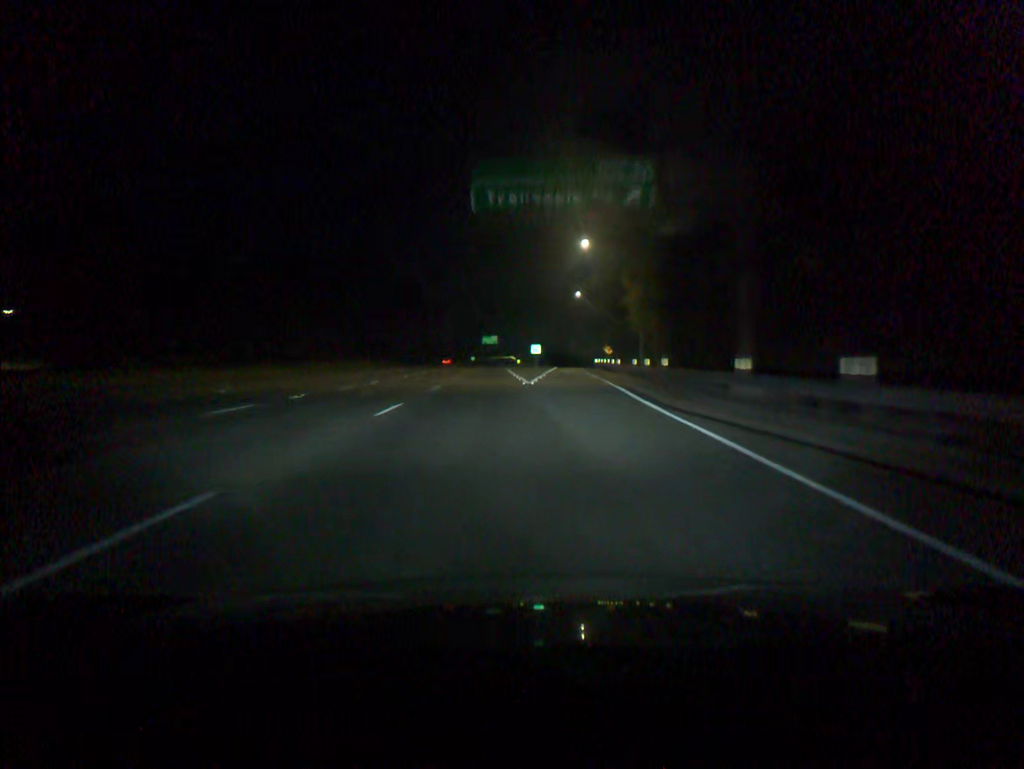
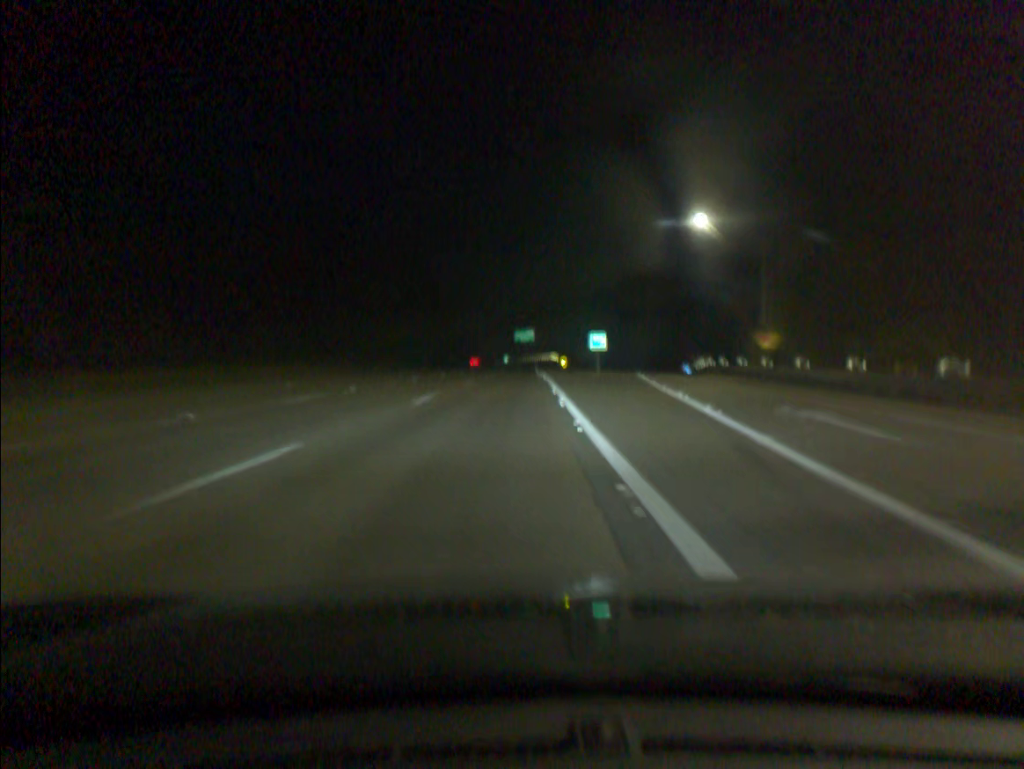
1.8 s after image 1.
(-1.0, +54.5) m; -3°
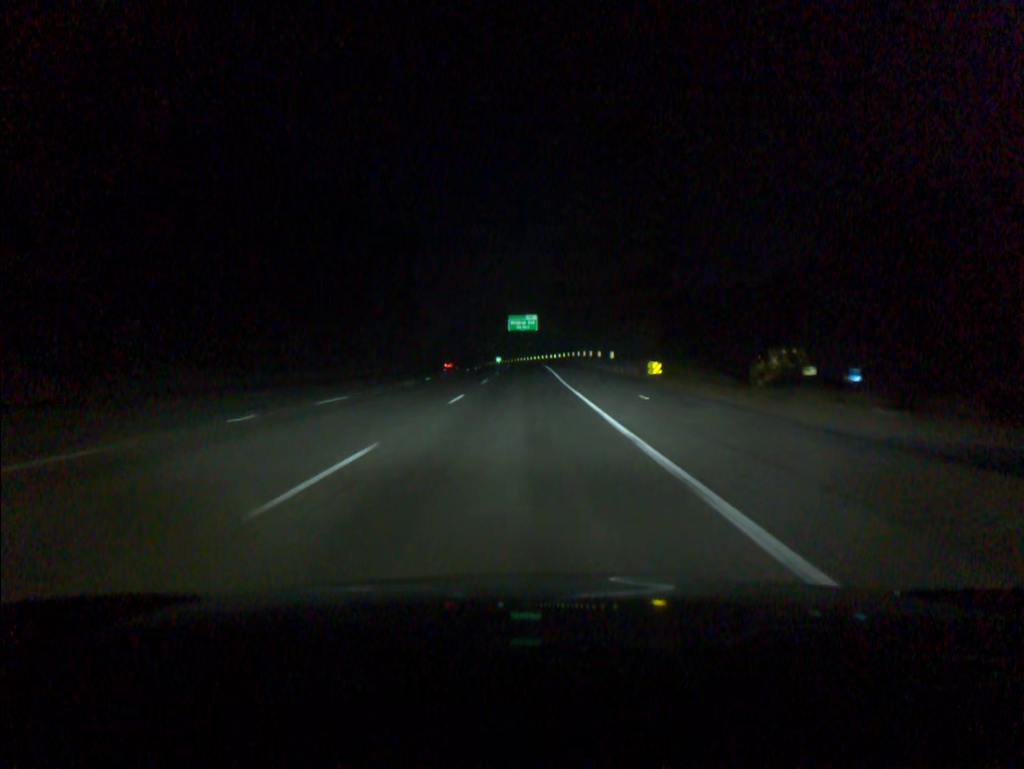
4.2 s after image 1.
(+0.1, +73.0) m; 0°
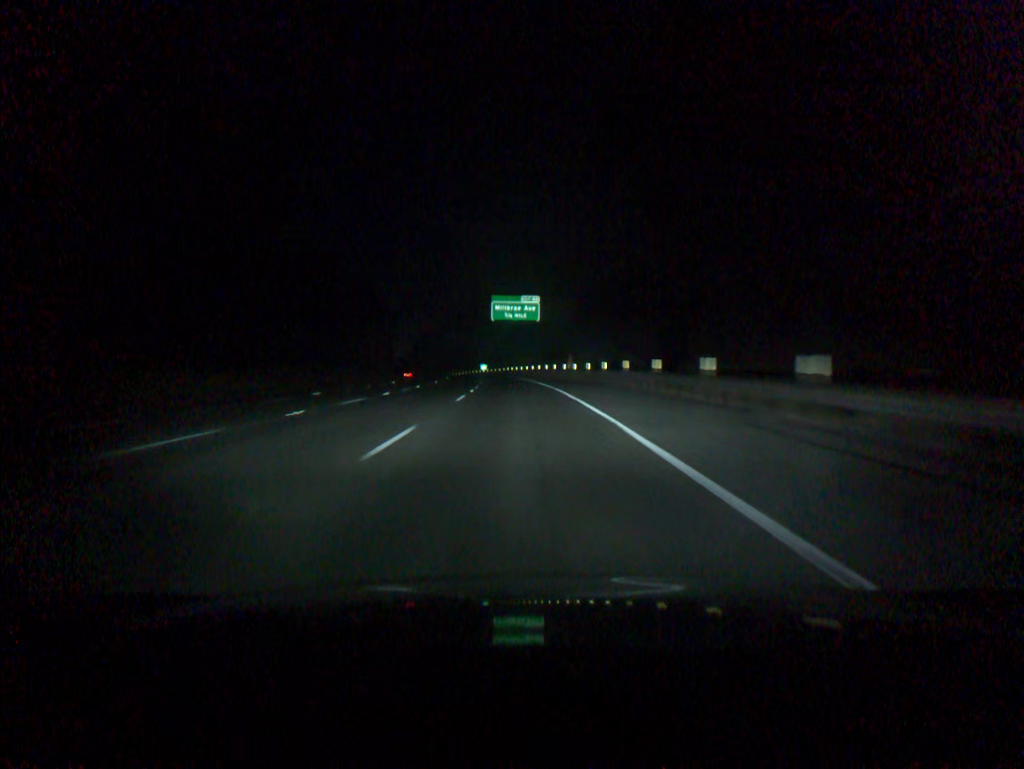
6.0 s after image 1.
(+0.4, +54.8) m; 0°
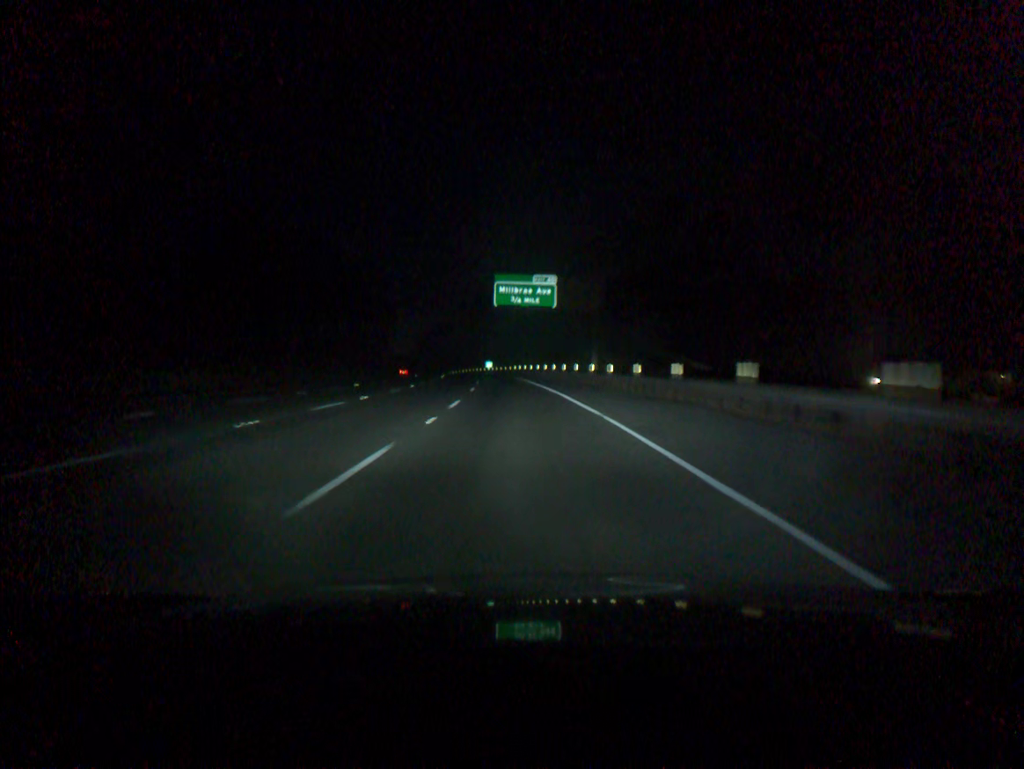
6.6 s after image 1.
(-0.1, +18.2) m; -1°
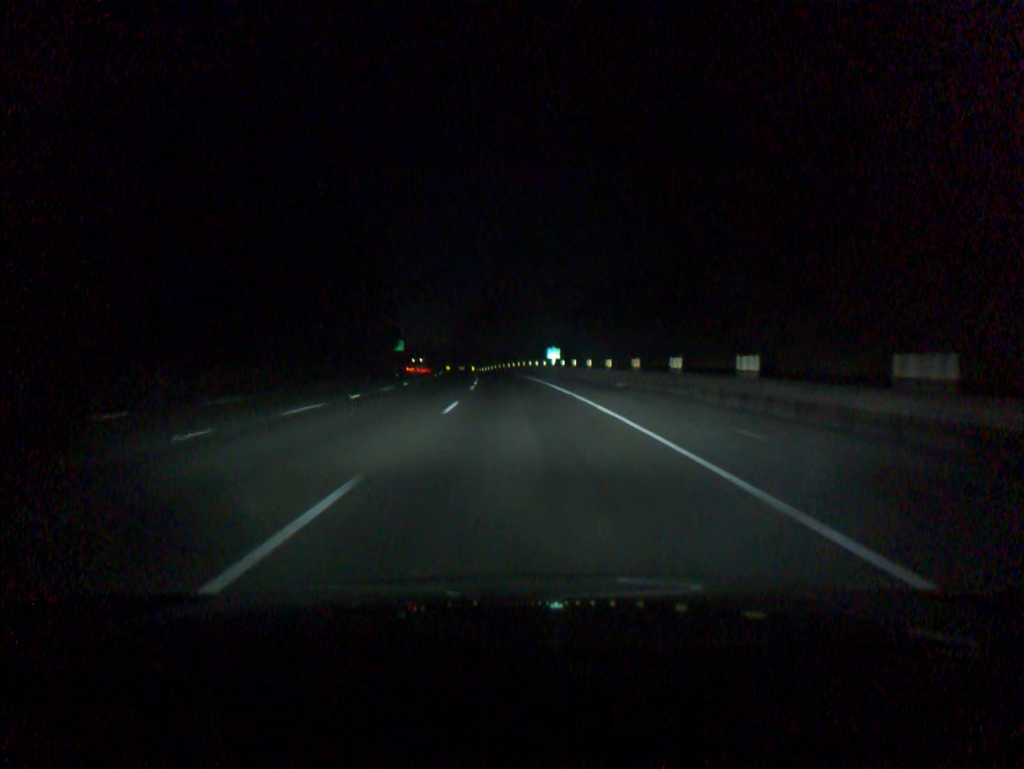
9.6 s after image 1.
(-3.3, +91.5) m; -5°
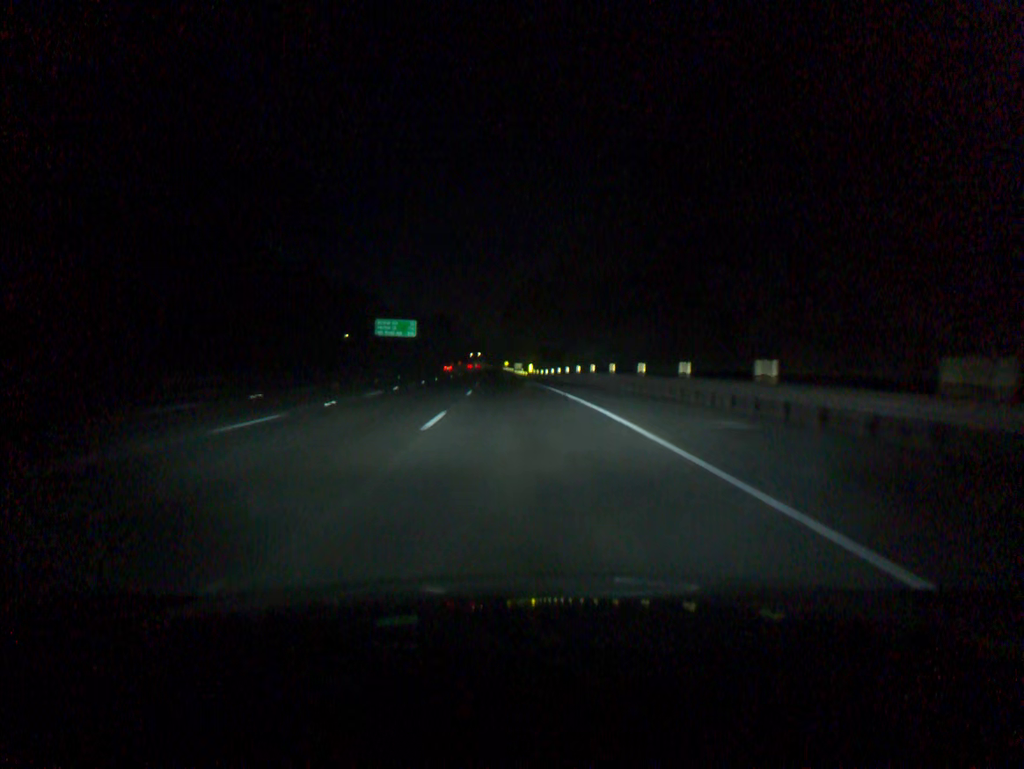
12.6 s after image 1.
(-3.7, +92.0) m; -5°
